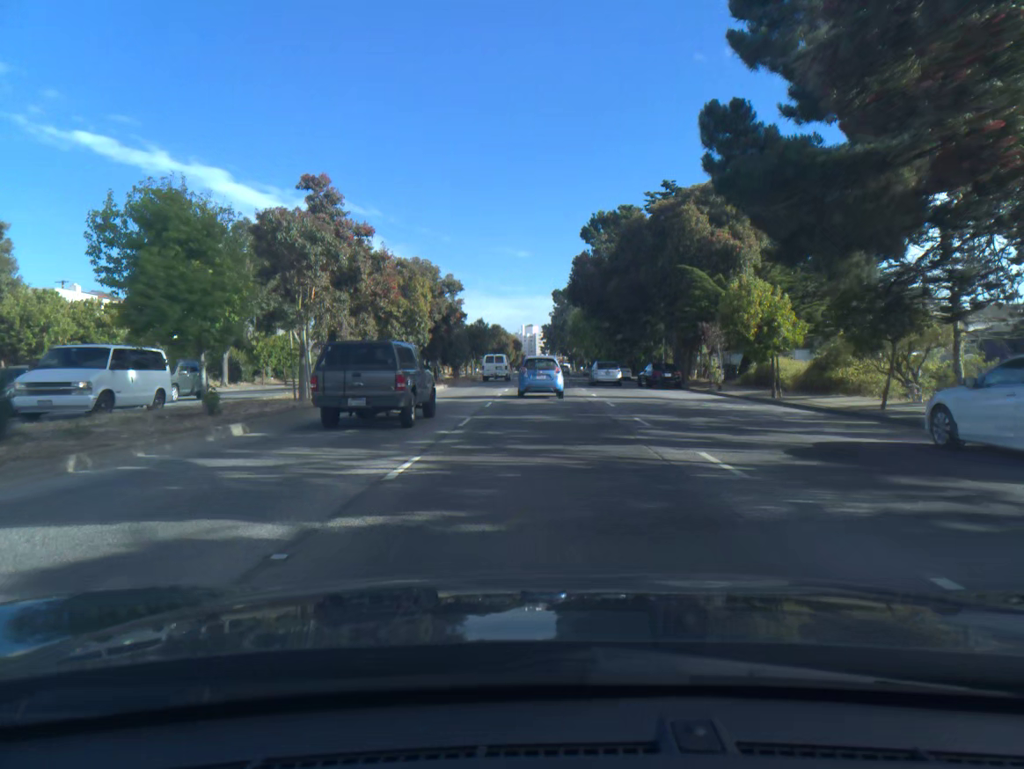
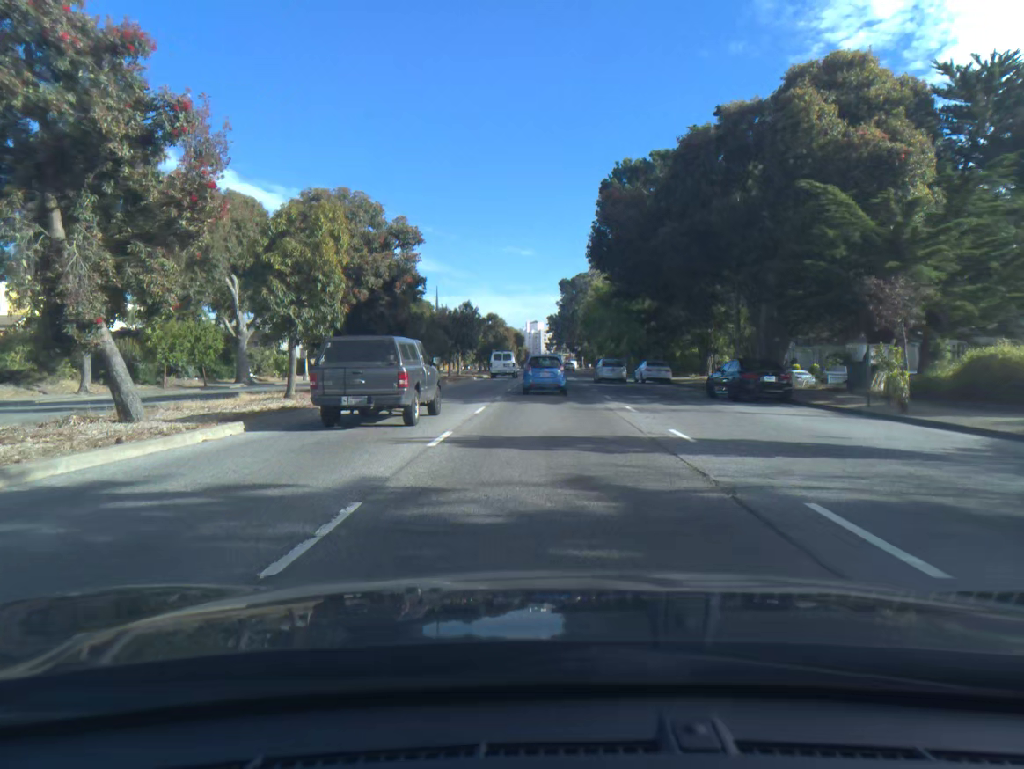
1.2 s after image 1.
(0.0, +18.6) m; 0°
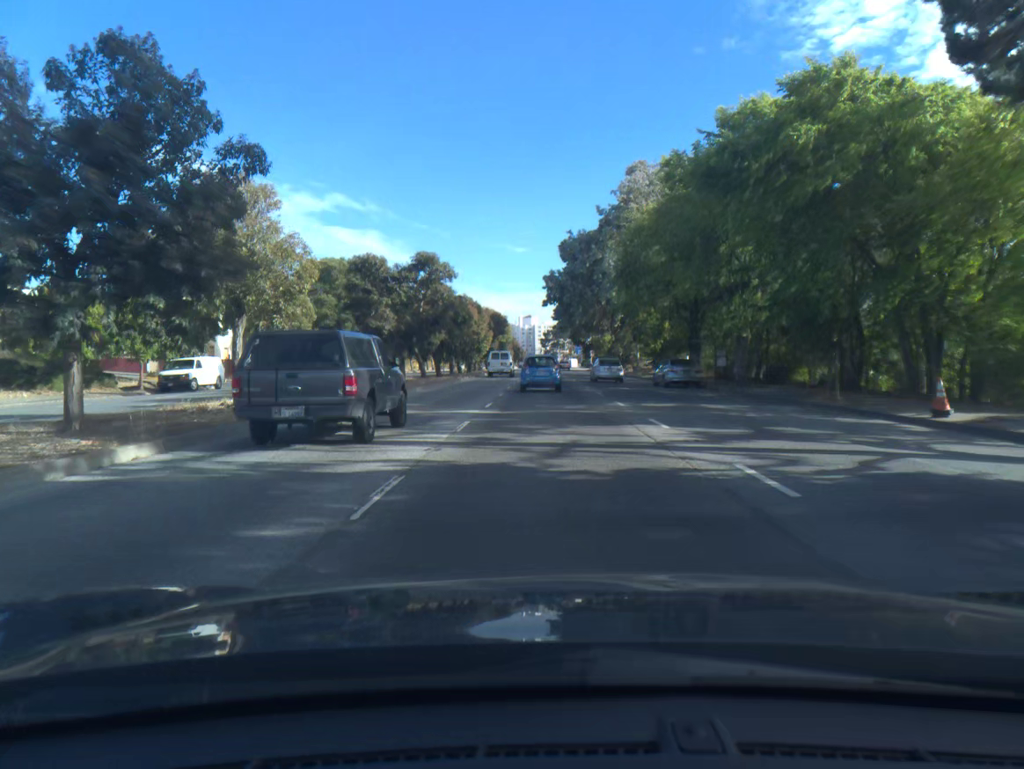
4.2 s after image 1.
(+0.2, +48.1) m; +1°
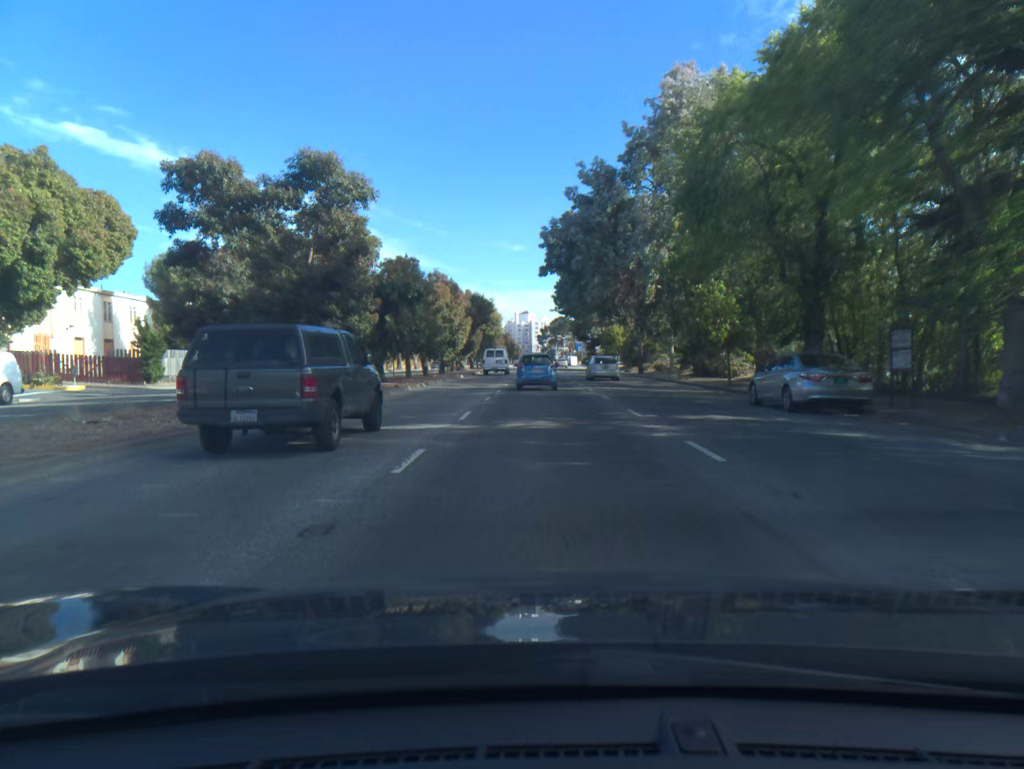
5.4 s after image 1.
(0.0, +19.6) m; 0°
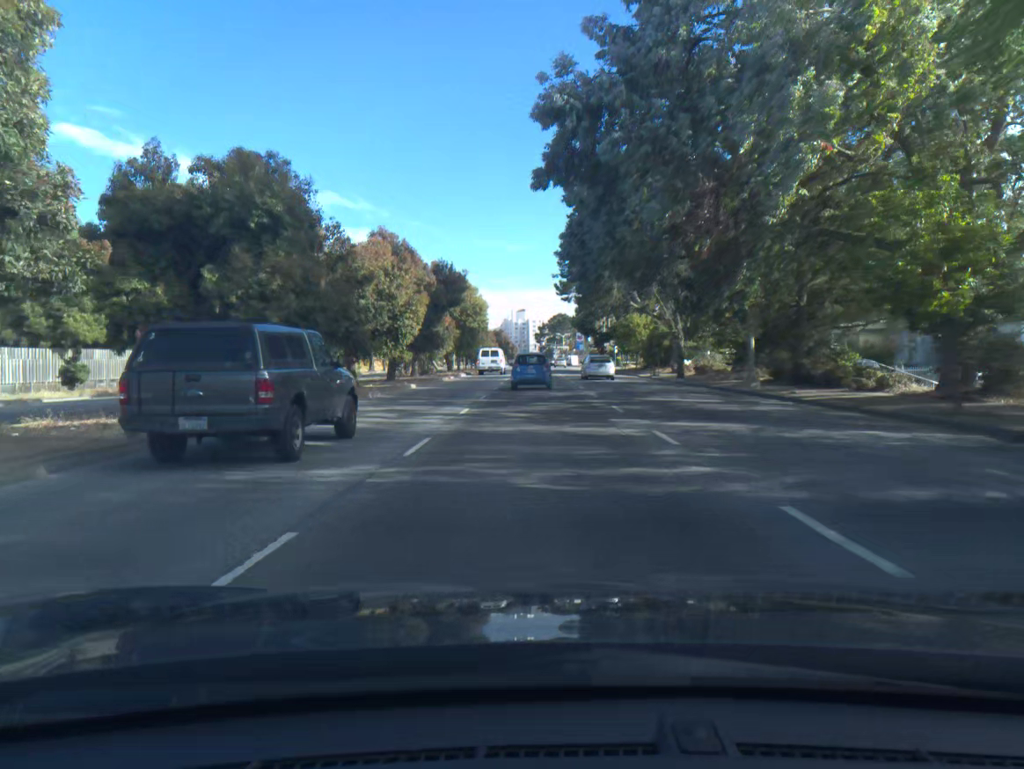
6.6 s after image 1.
(+0.1, +19.6) m; 0°
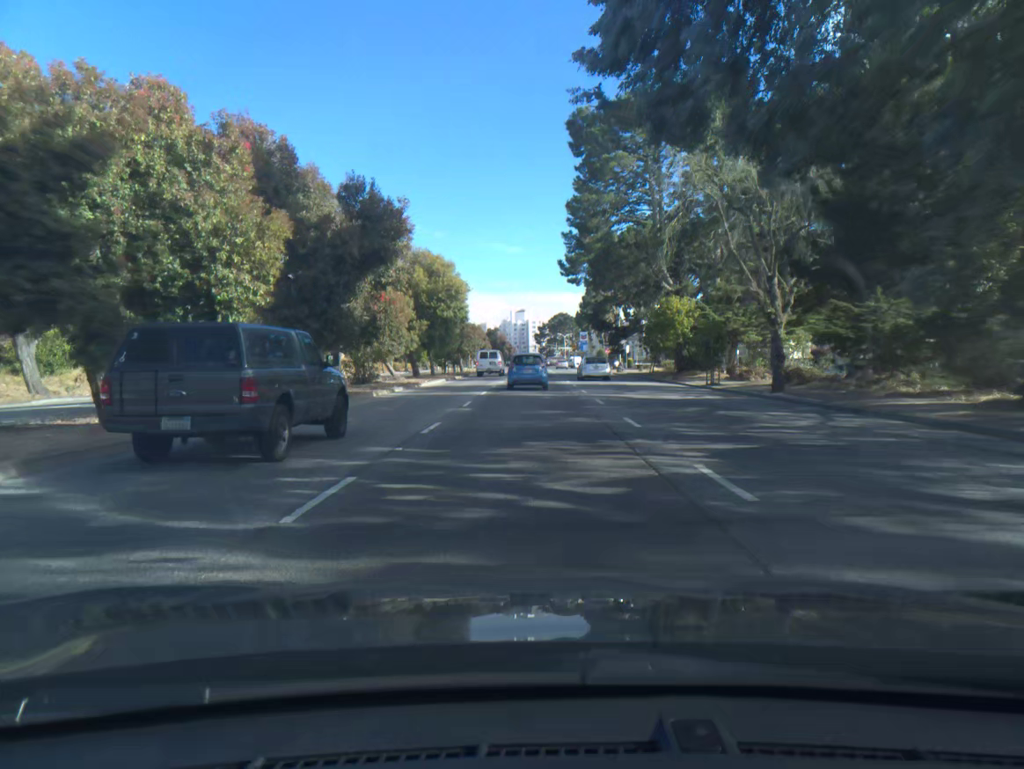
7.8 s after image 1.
(0.0, +19.0) m; 0°
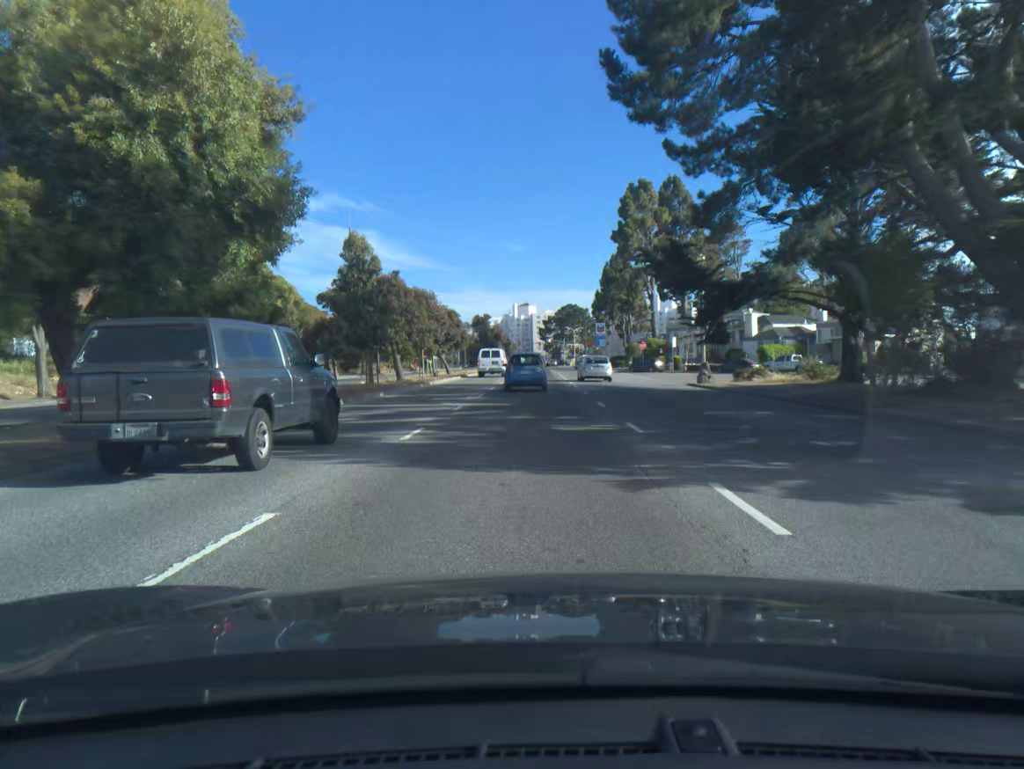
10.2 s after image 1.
(-0.2, +37.8) m; 0°
